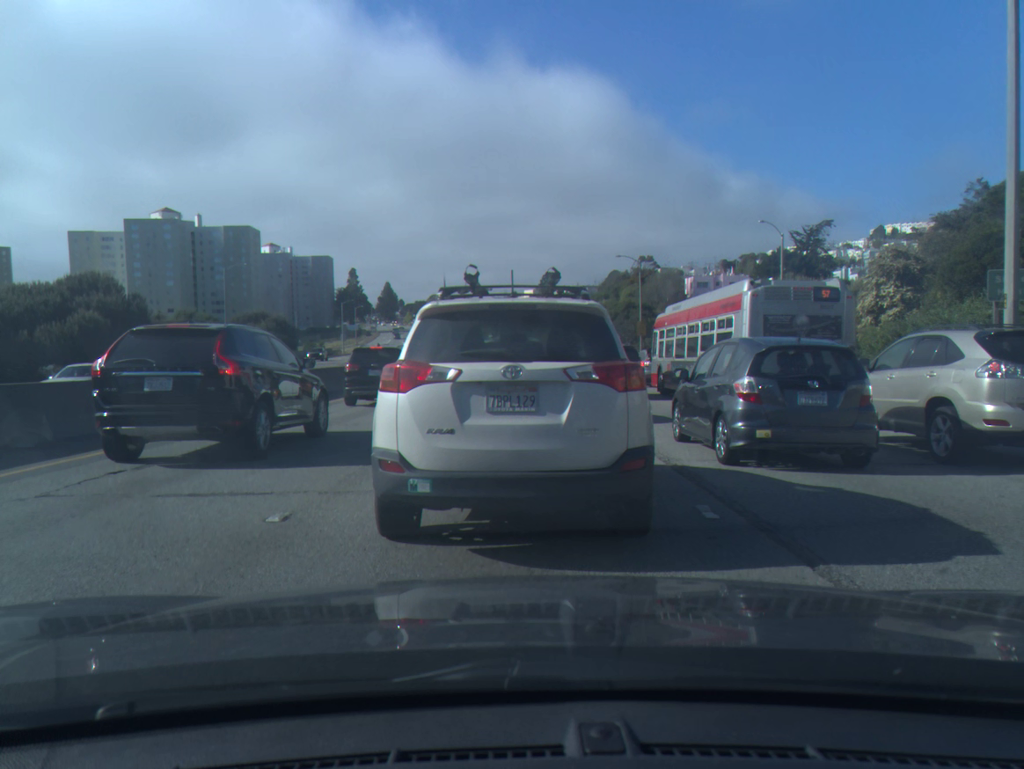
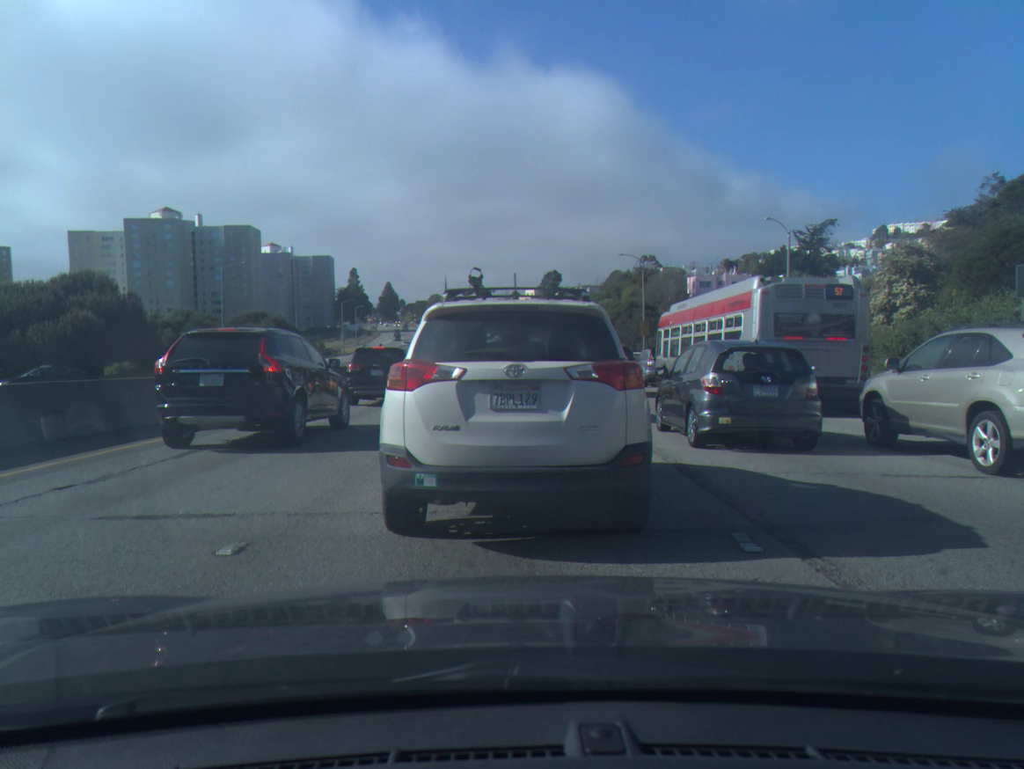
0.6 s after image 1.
(0.0, +1.0) m; 0°
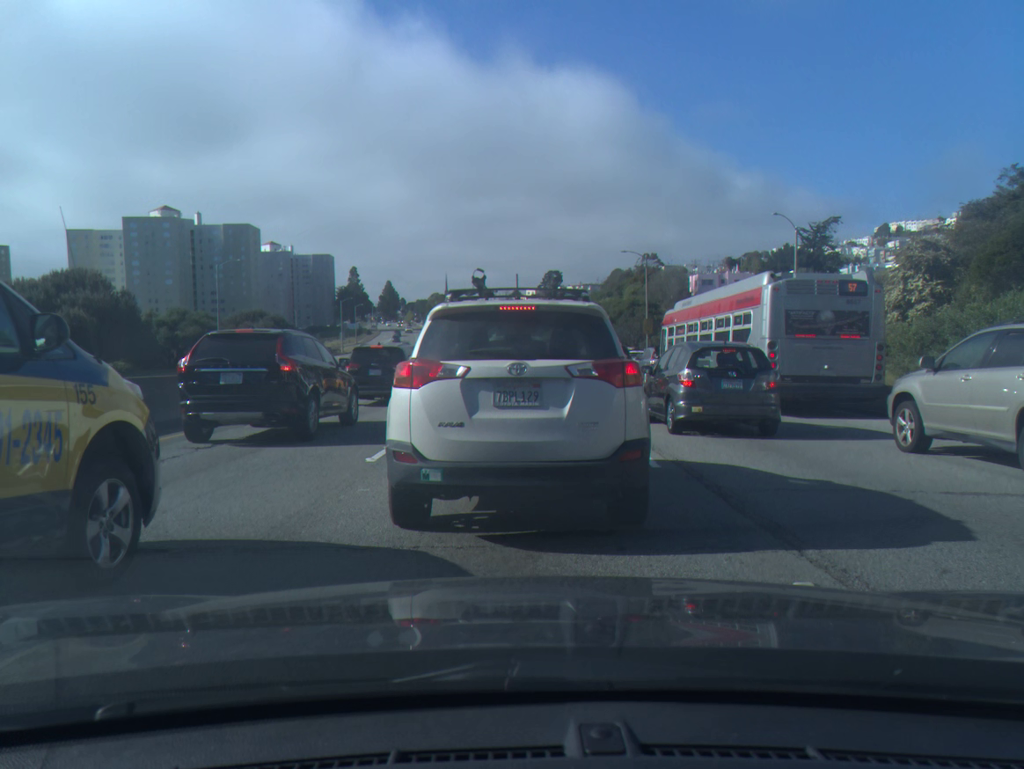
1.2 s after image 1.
(0.0, +1.2) m; 0°
